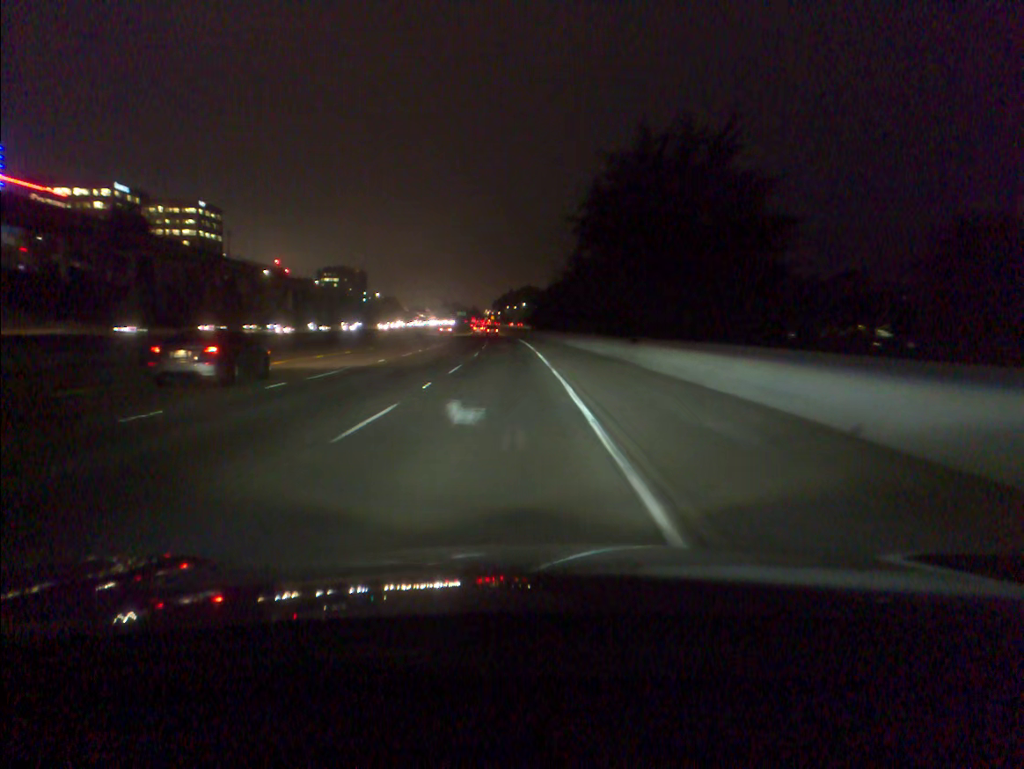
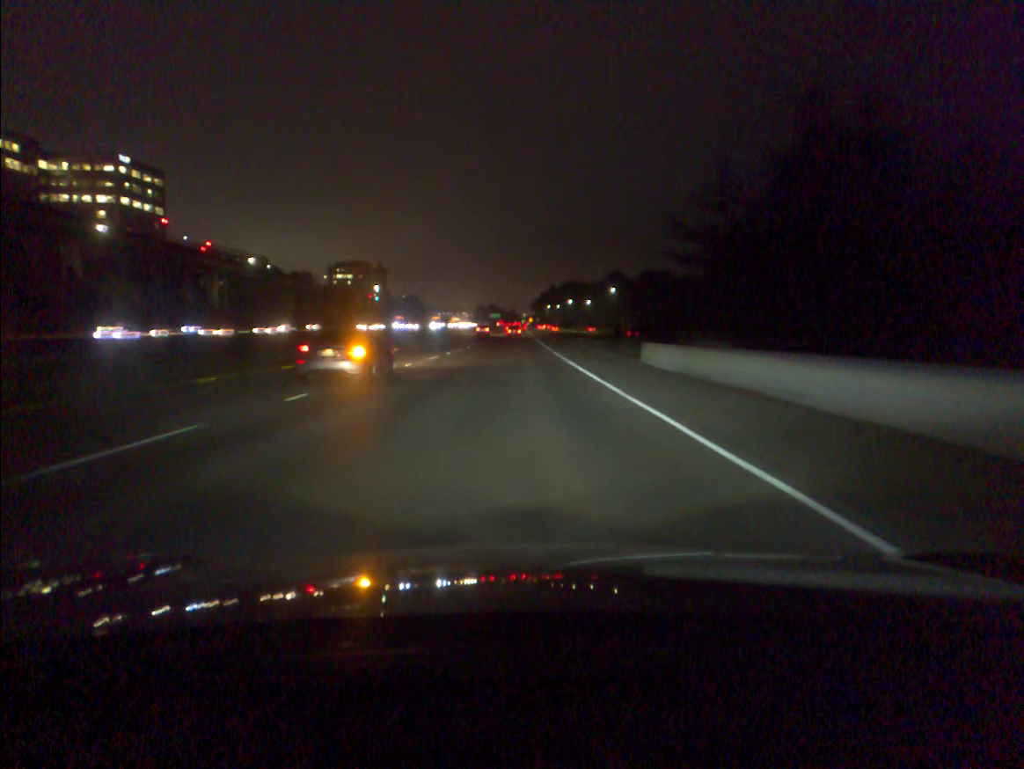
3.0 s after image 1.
(-2.7, +90.7) m; -3°
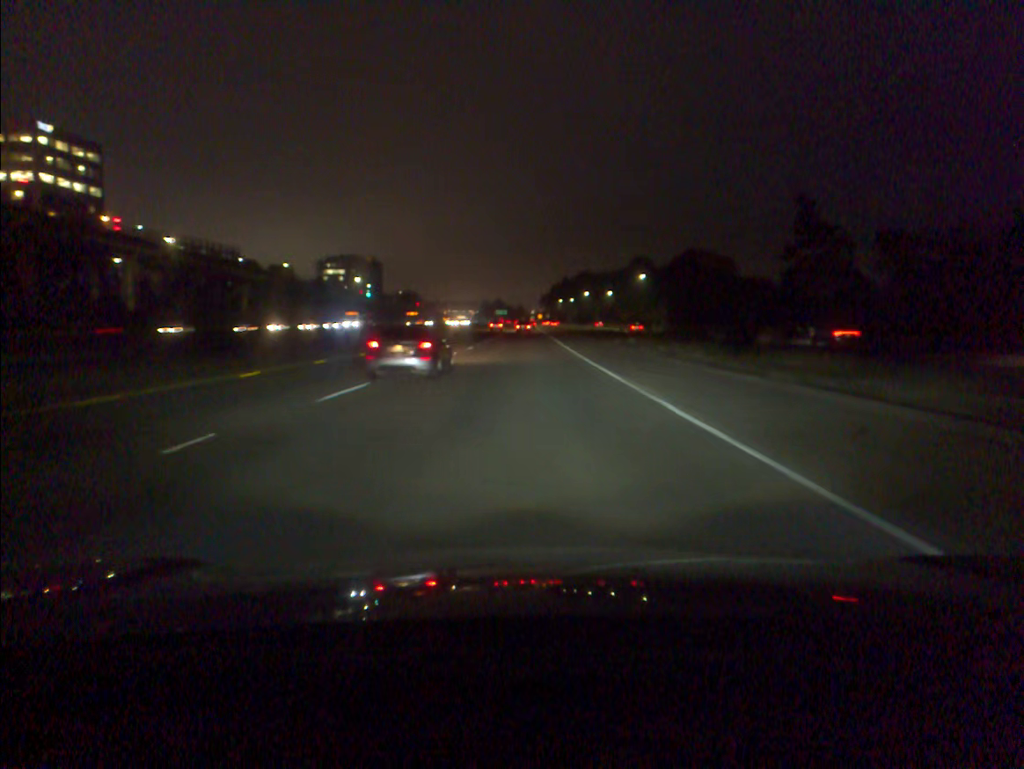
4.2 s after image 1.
(-0.2, +35.9) m; -1°
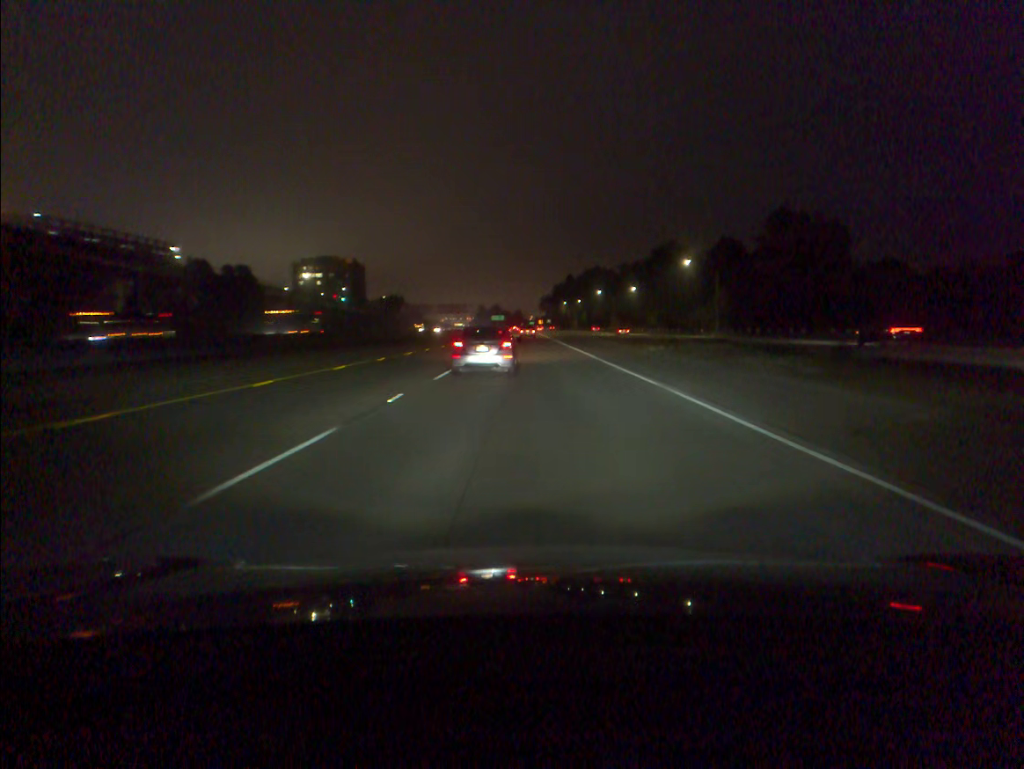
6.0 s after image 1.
(-0.2, +53.0) m; 0°
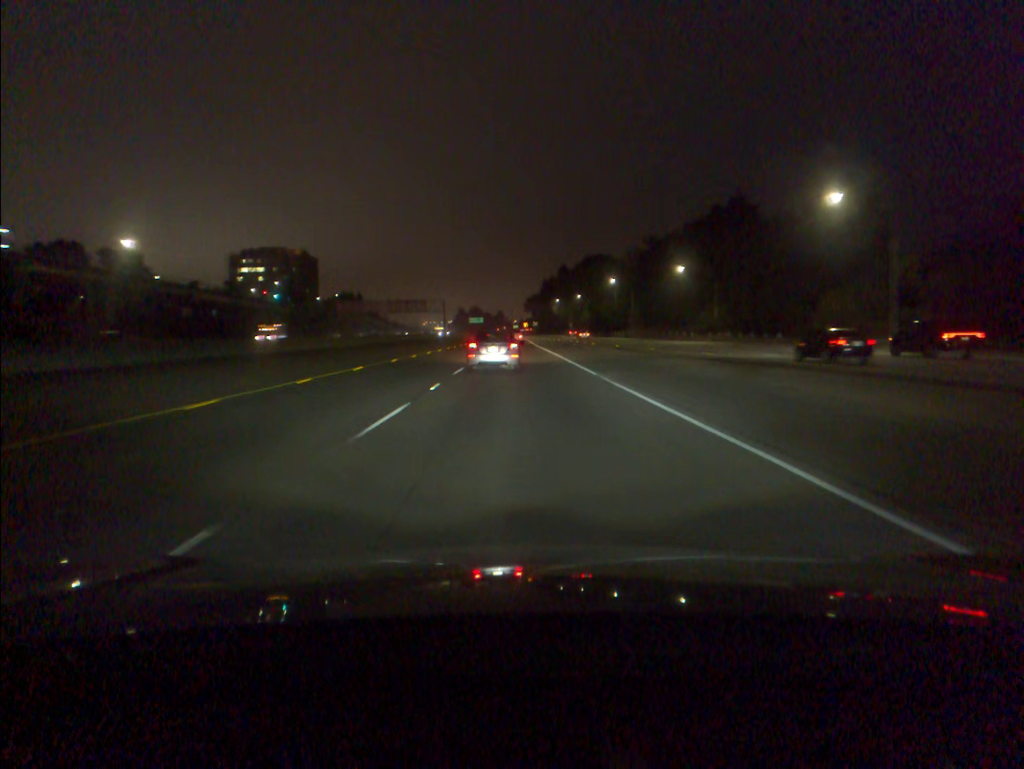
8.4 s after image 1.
(+0.7, +69.3) m; +1°
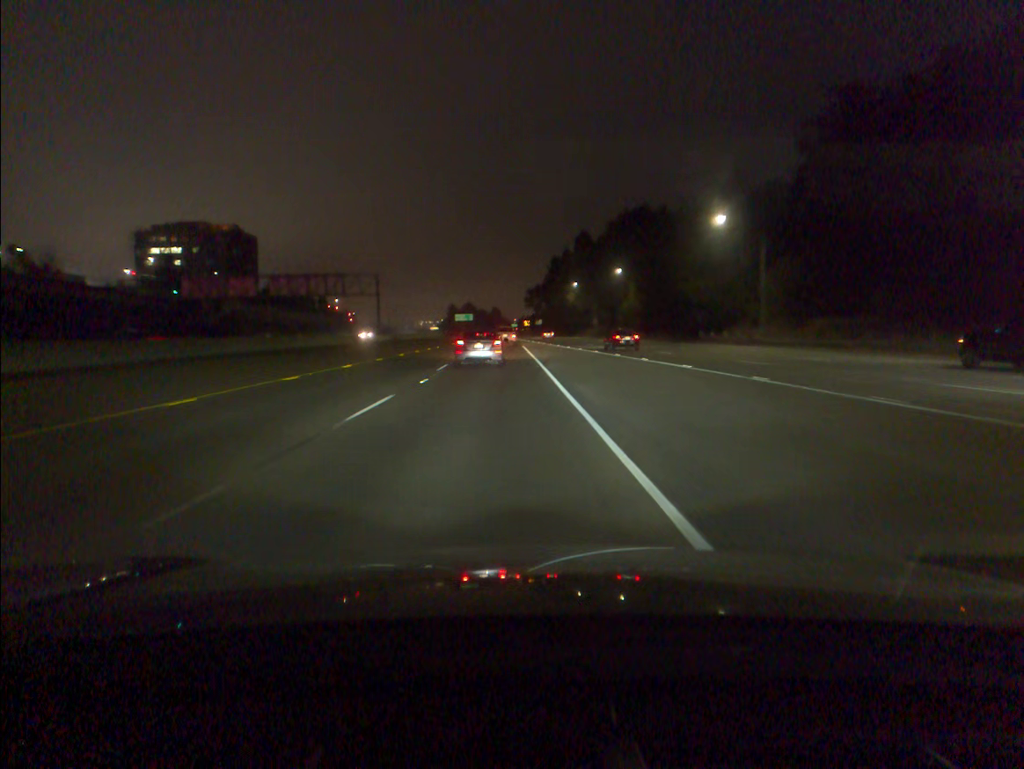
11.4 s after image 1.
(+0.3, +86.9) m; 0°
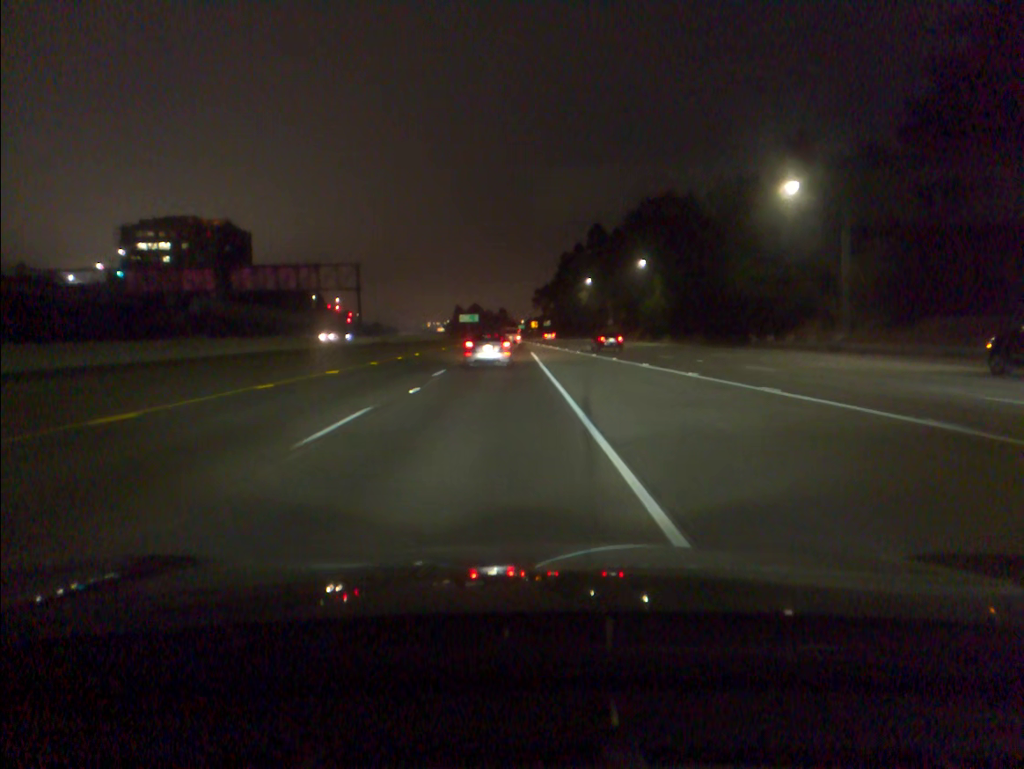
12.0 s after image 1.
(-0.1, +17.6) m; -1°
